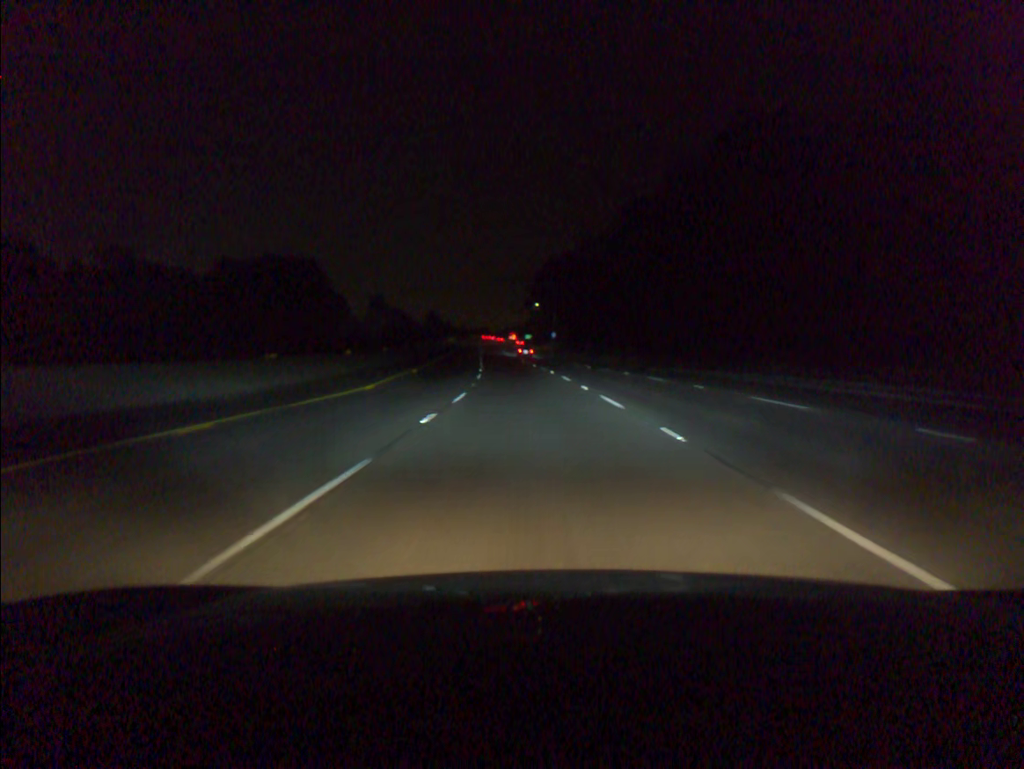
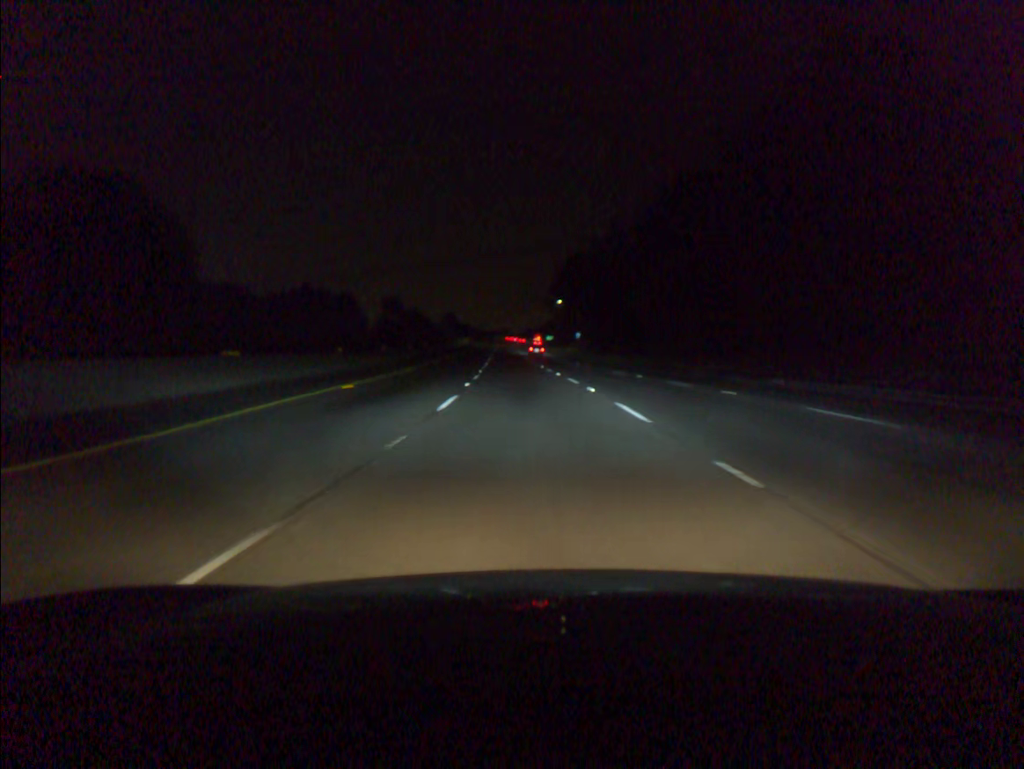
(-0.3, +18.1) m; -2°
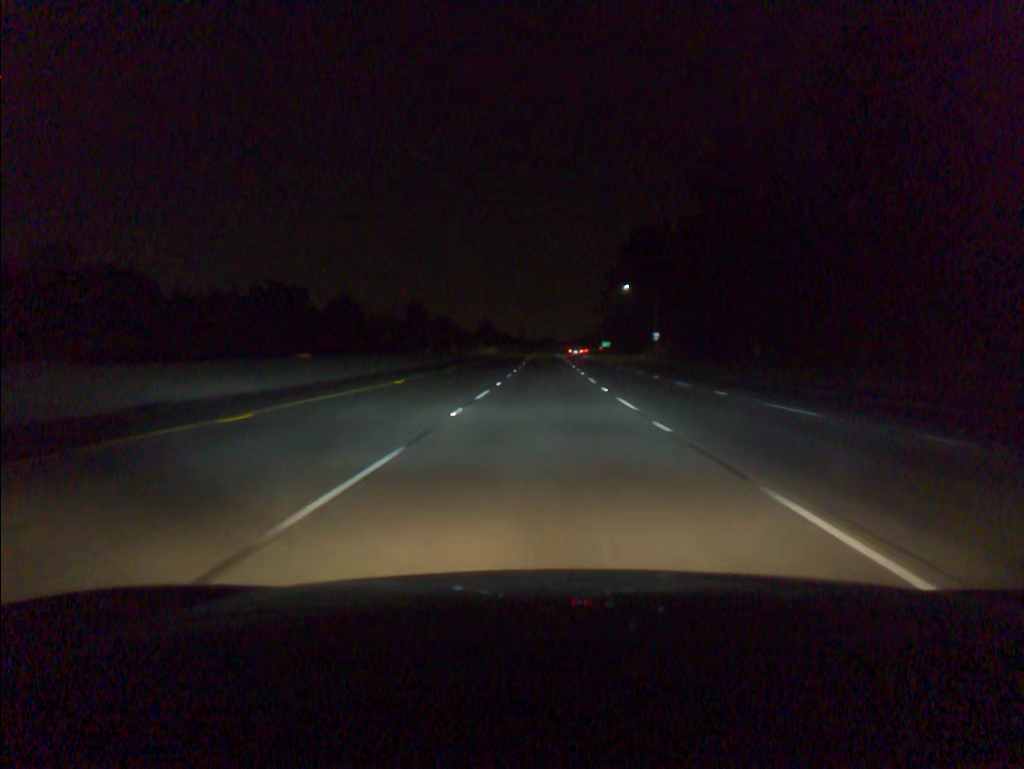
(-2.0, +54.1) m; -3°
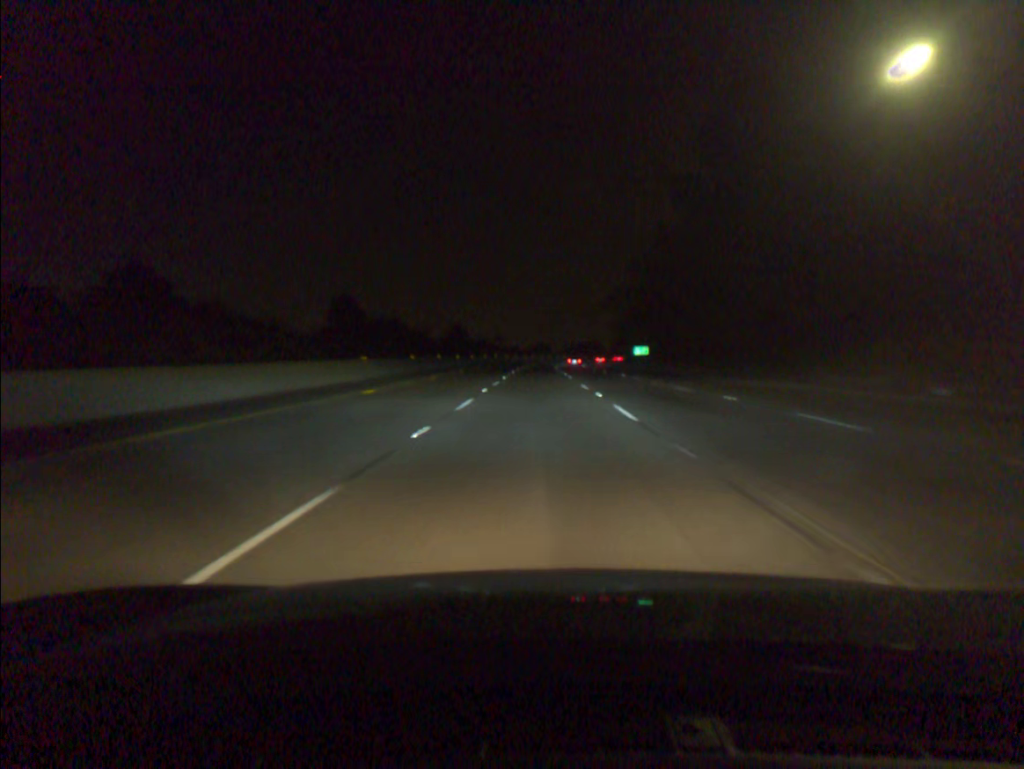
(+0.6, +90.3) m; 0°
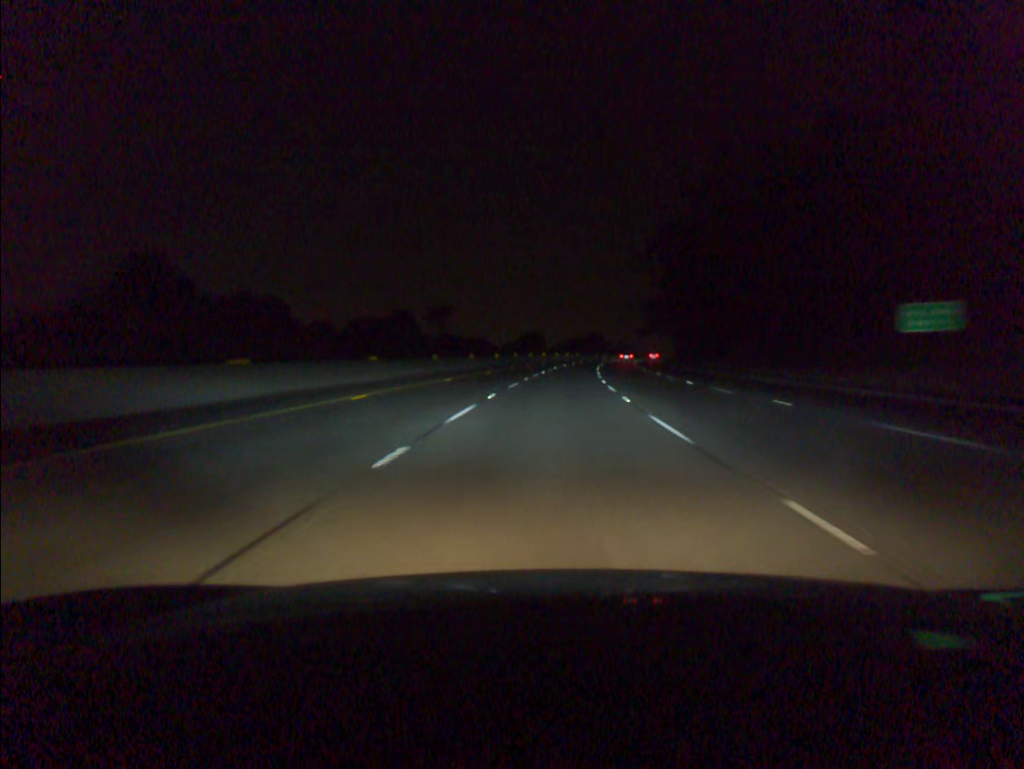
(0.0, +91.2) m; +1°
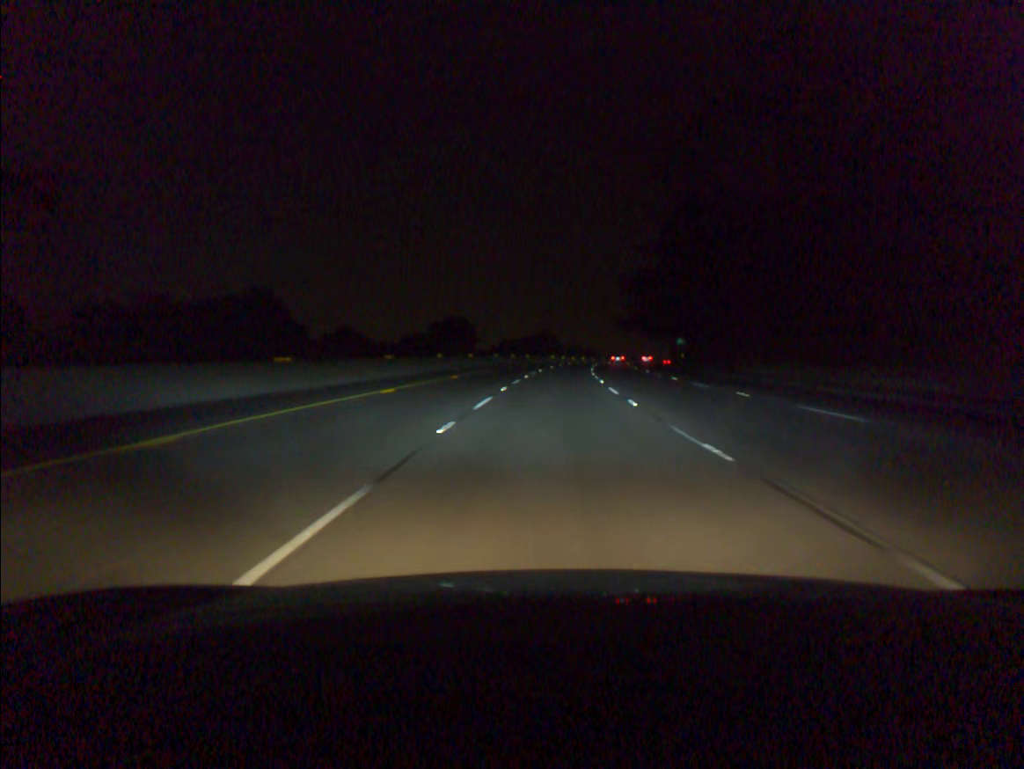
(+1.7, +54.8) m; +4°
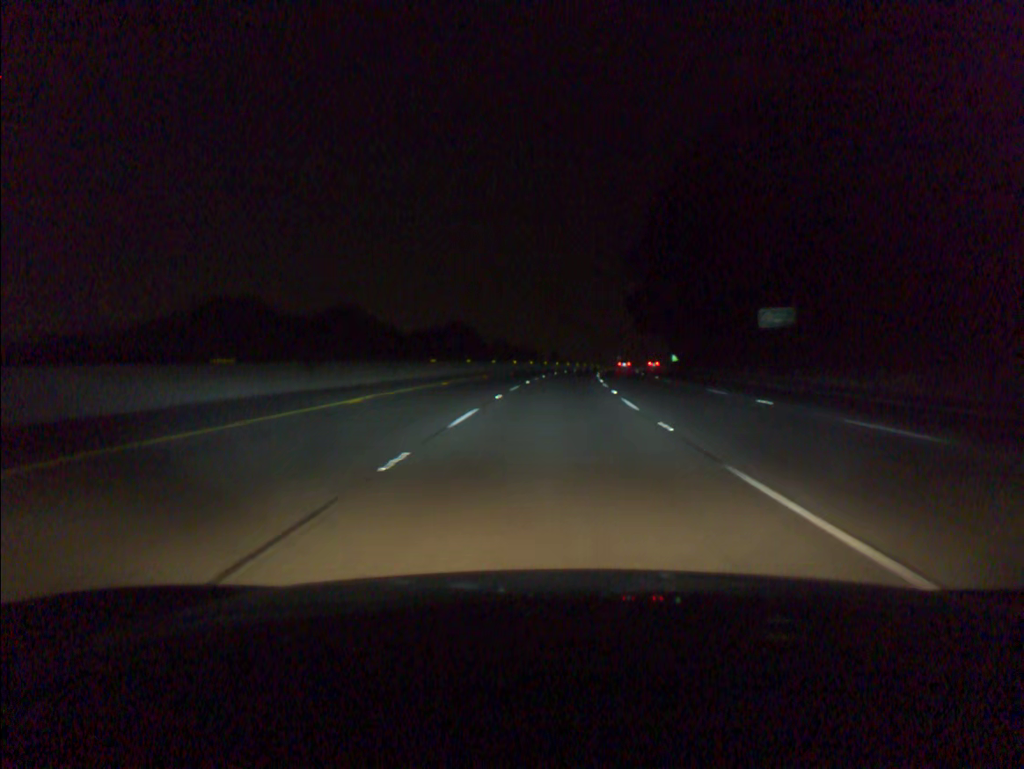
(+4.4, +91.0) m; +5°
